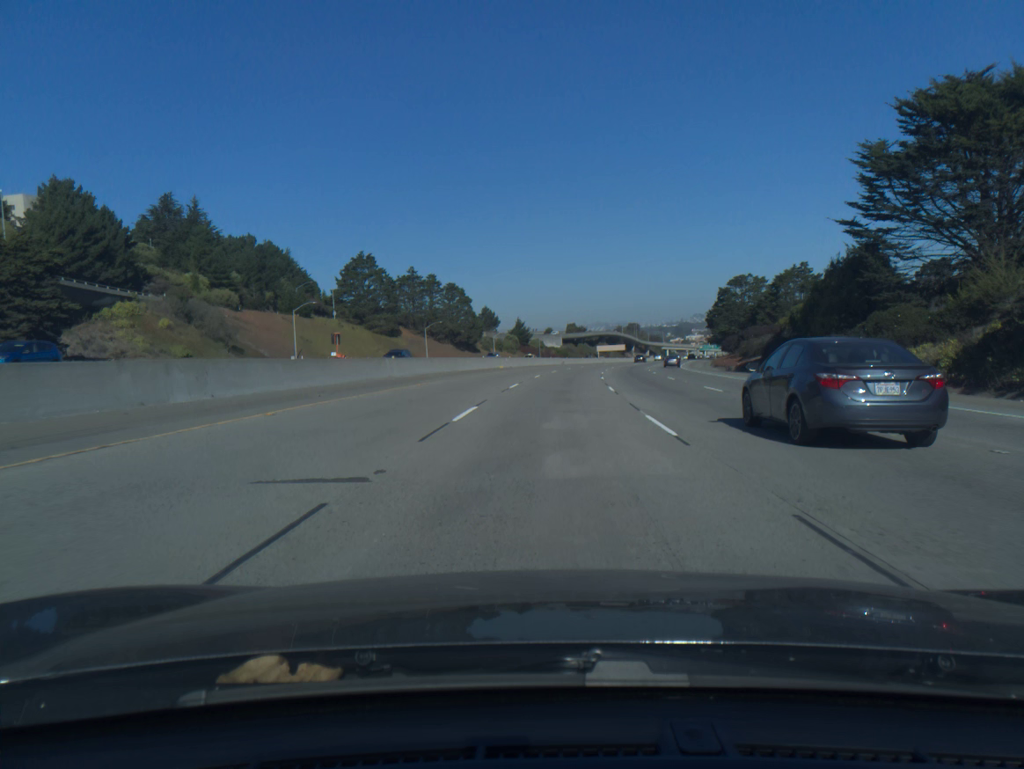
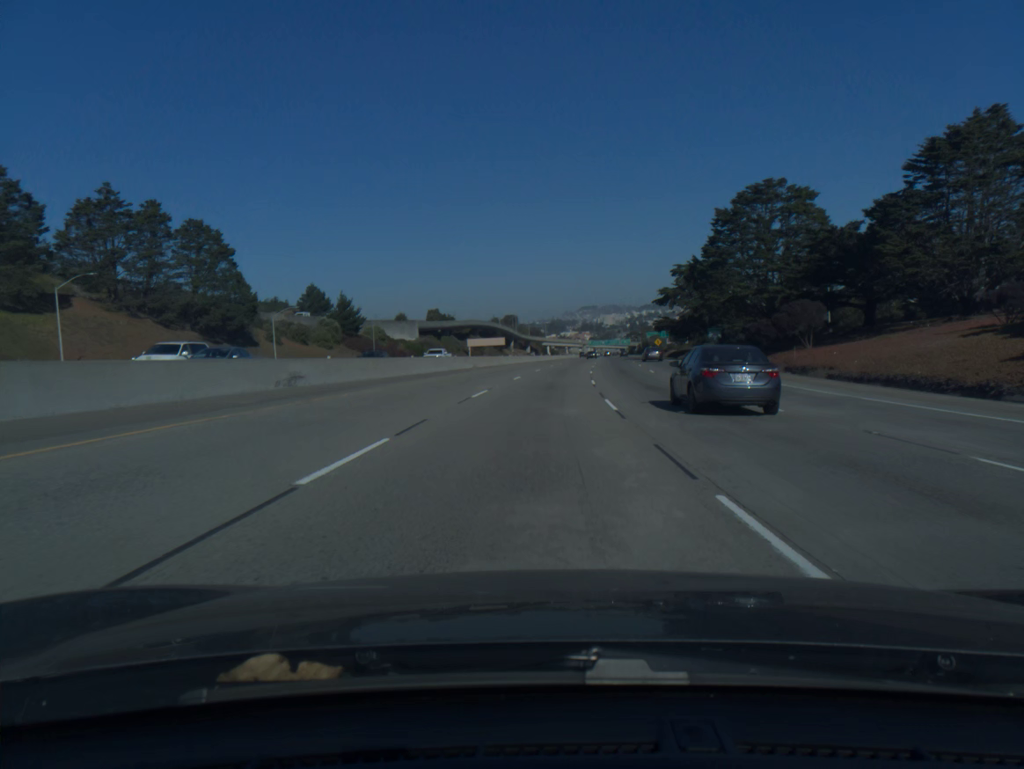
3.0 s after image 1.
(+7.5, +94.1) m; +9°
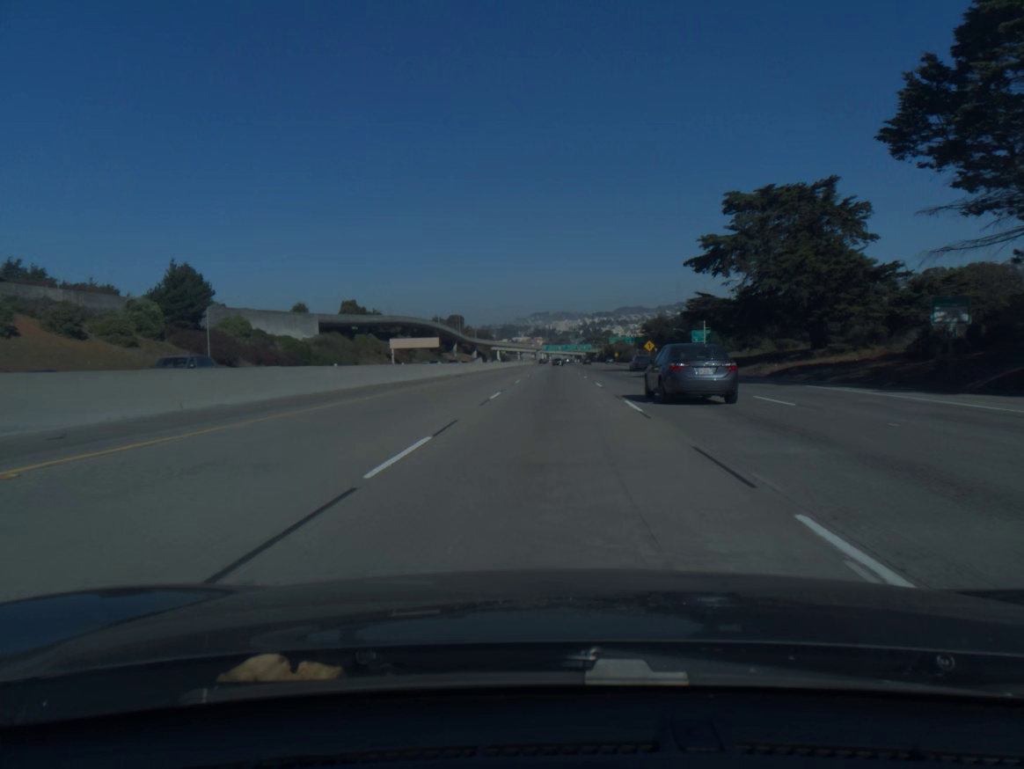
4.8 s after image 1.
(+2.0, +57.7) m; +4°
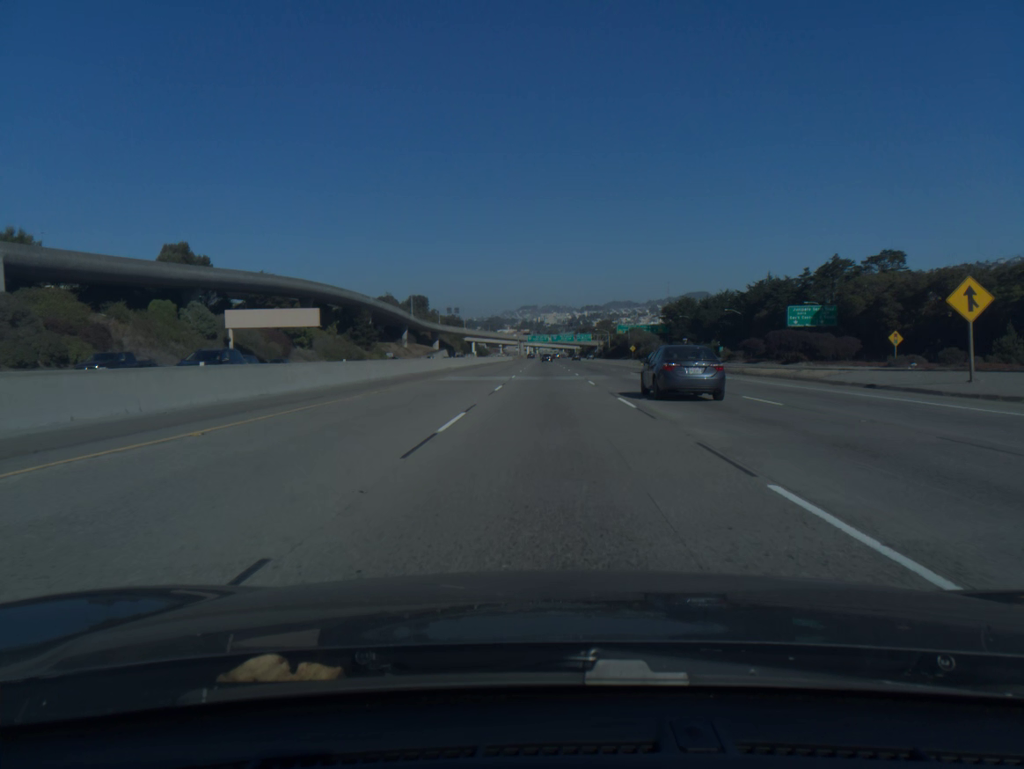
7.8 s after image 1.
(+1.6, +98.1) m; +1°
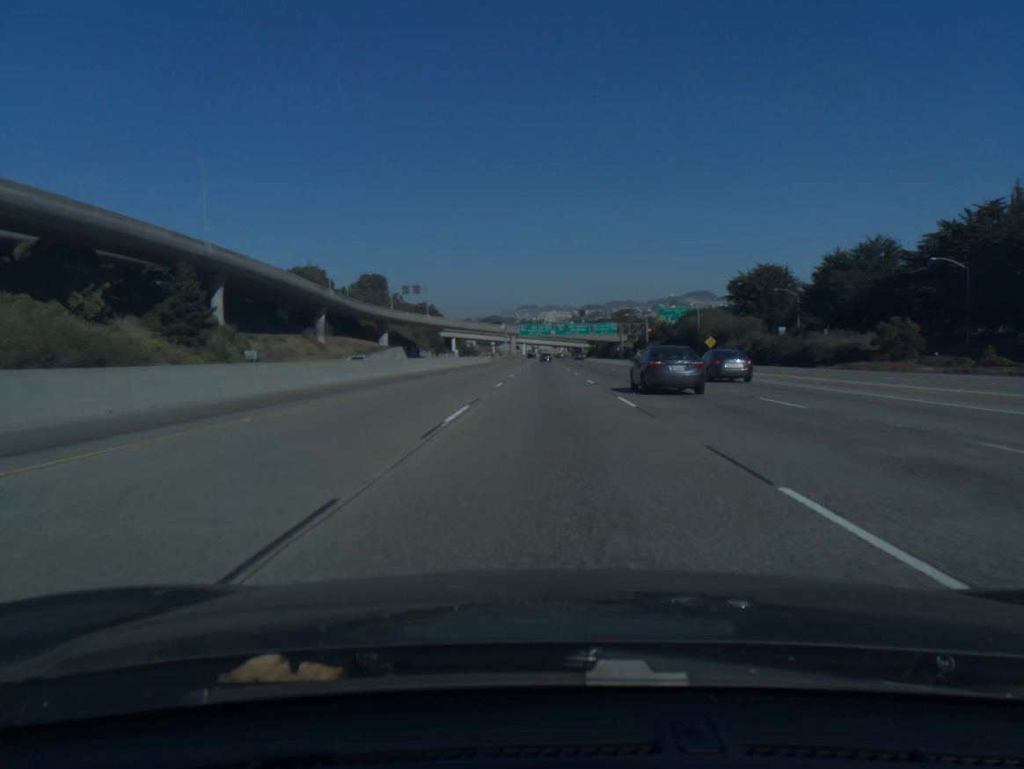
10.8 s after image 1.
(+0.1, +100.2) m; 0°
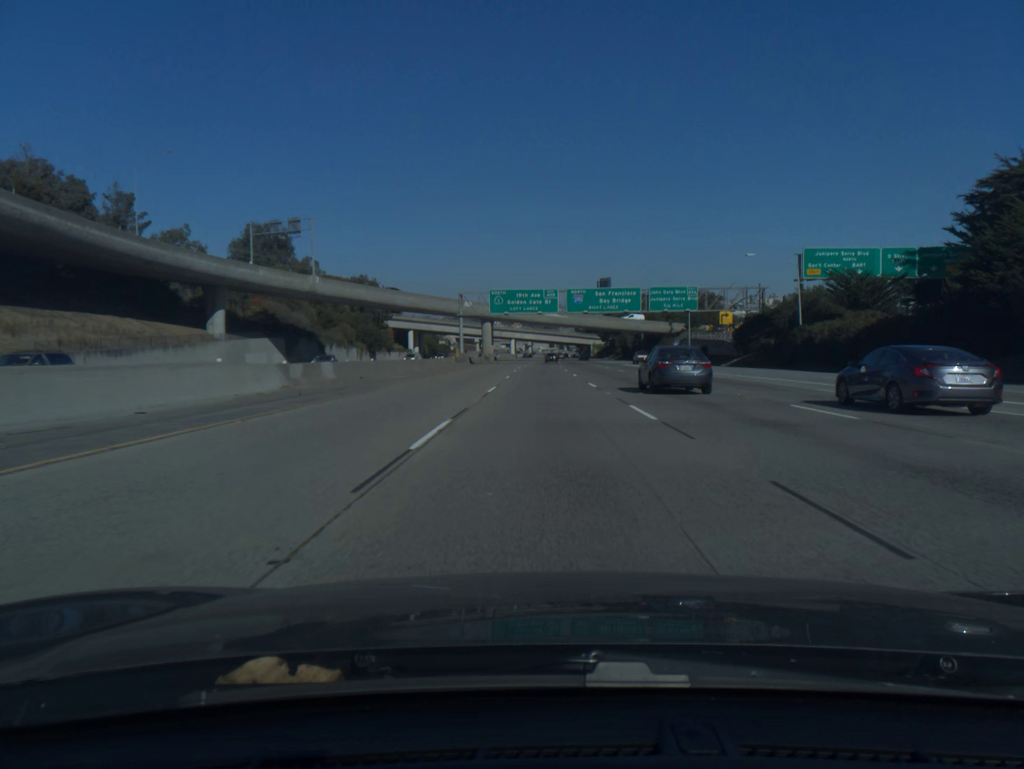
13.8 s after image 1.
(0.0, +102.7) m; 0°
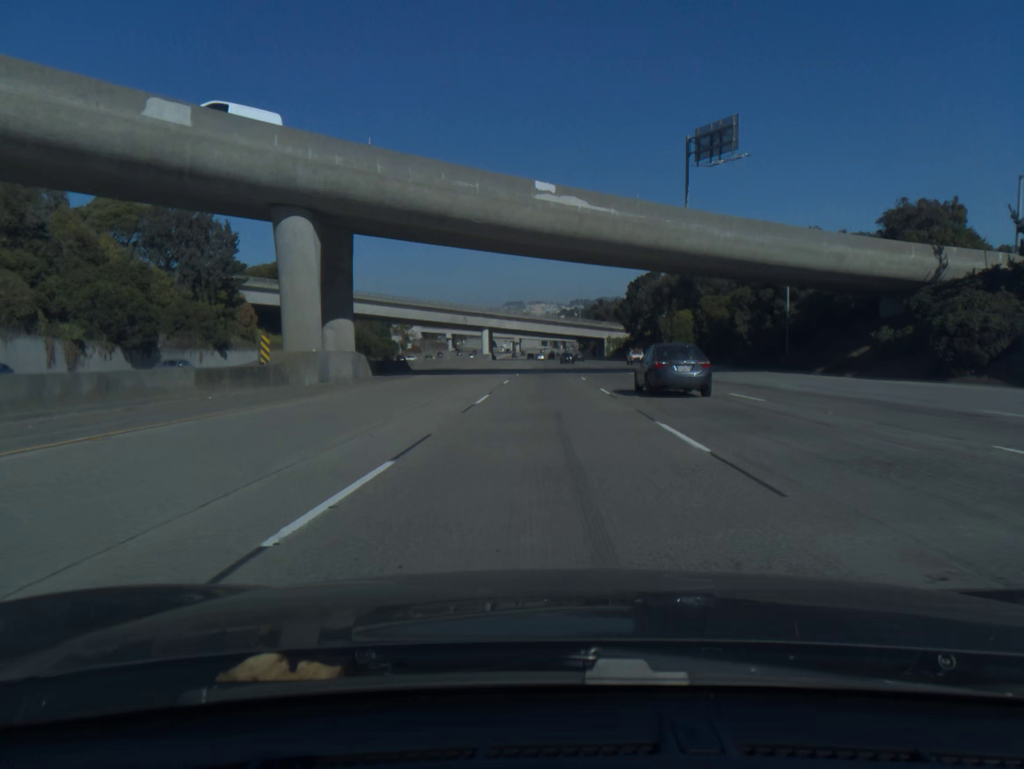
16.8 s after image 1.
(+0.5, +104.4) m; +1°
